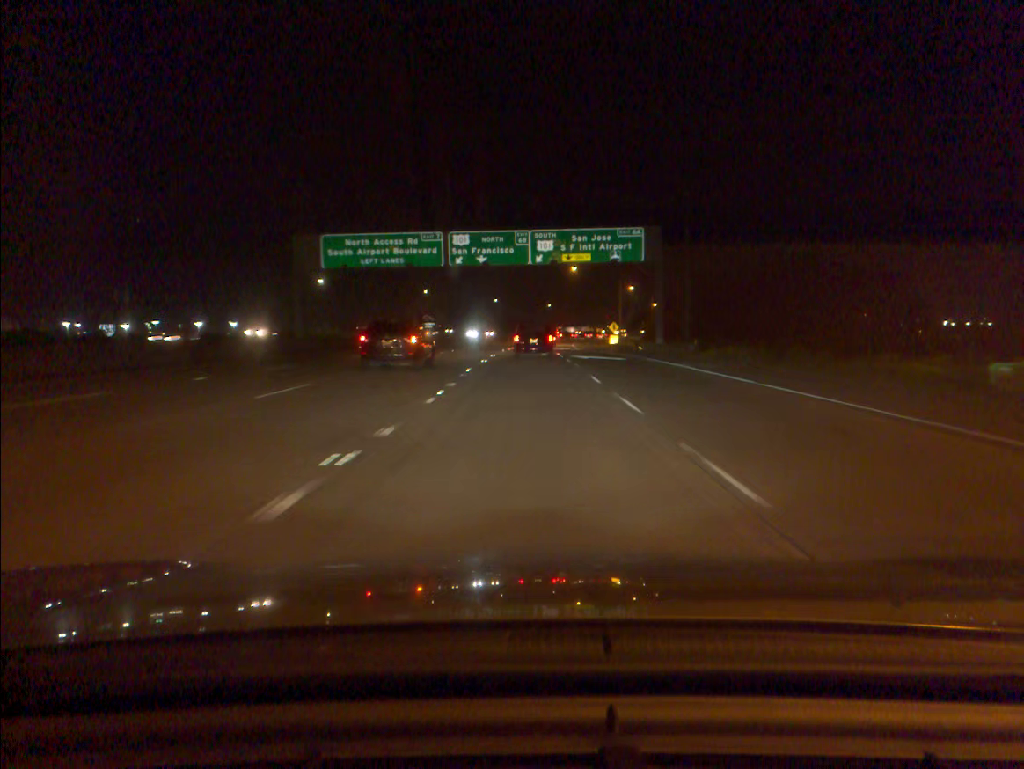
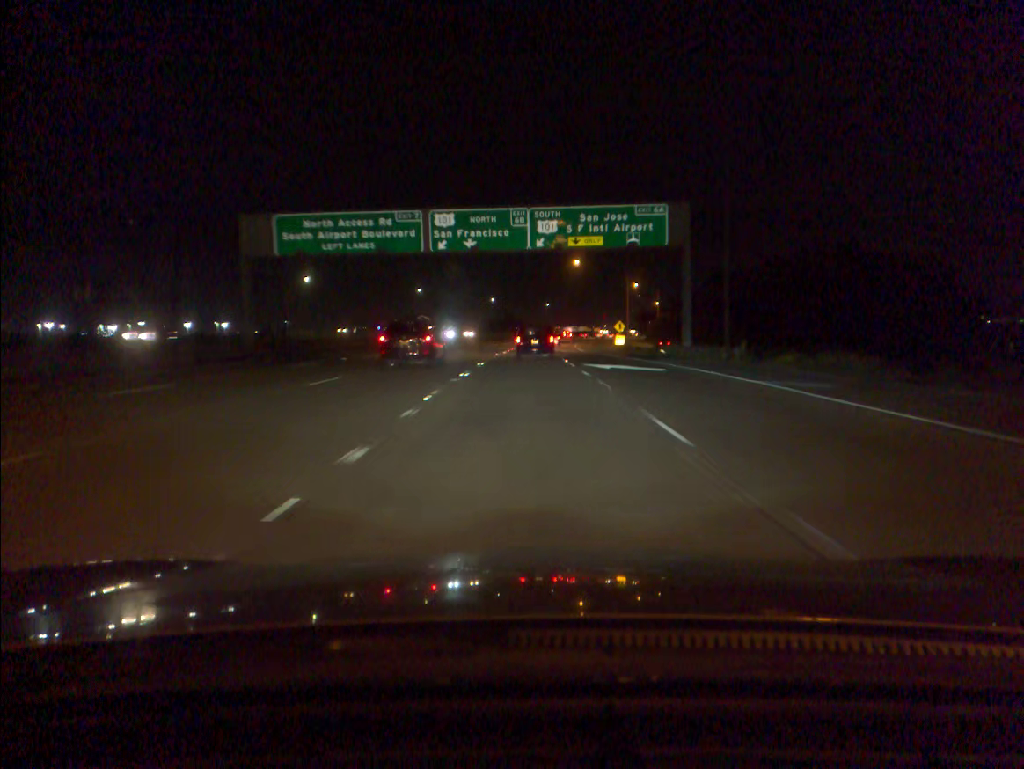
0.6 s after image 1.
(0.0, +11.3) m; 0°
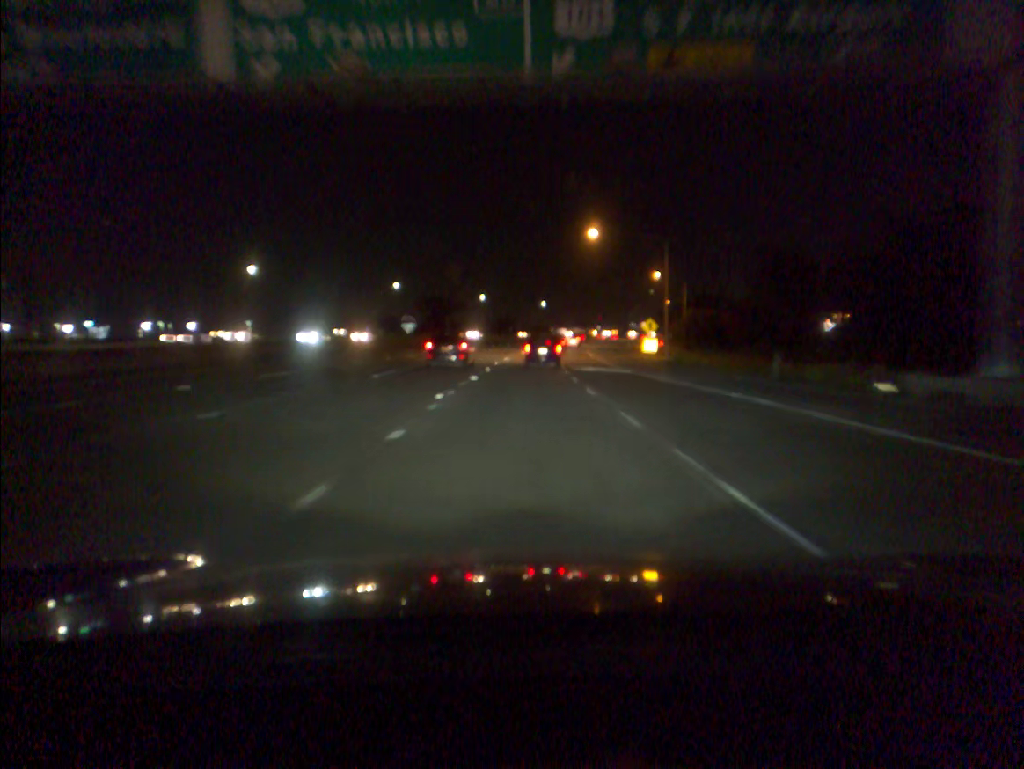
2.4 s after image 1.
(+0.1, +33.3) m; +1°
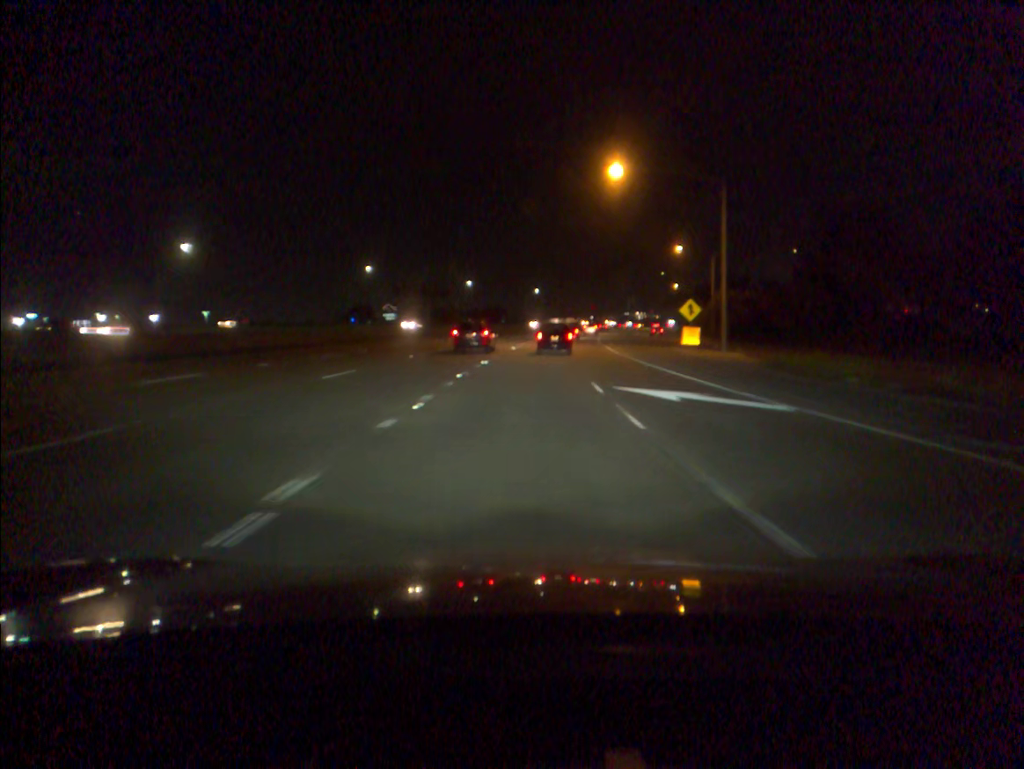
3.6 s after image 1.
(+0.1, +22.7) m; +1°
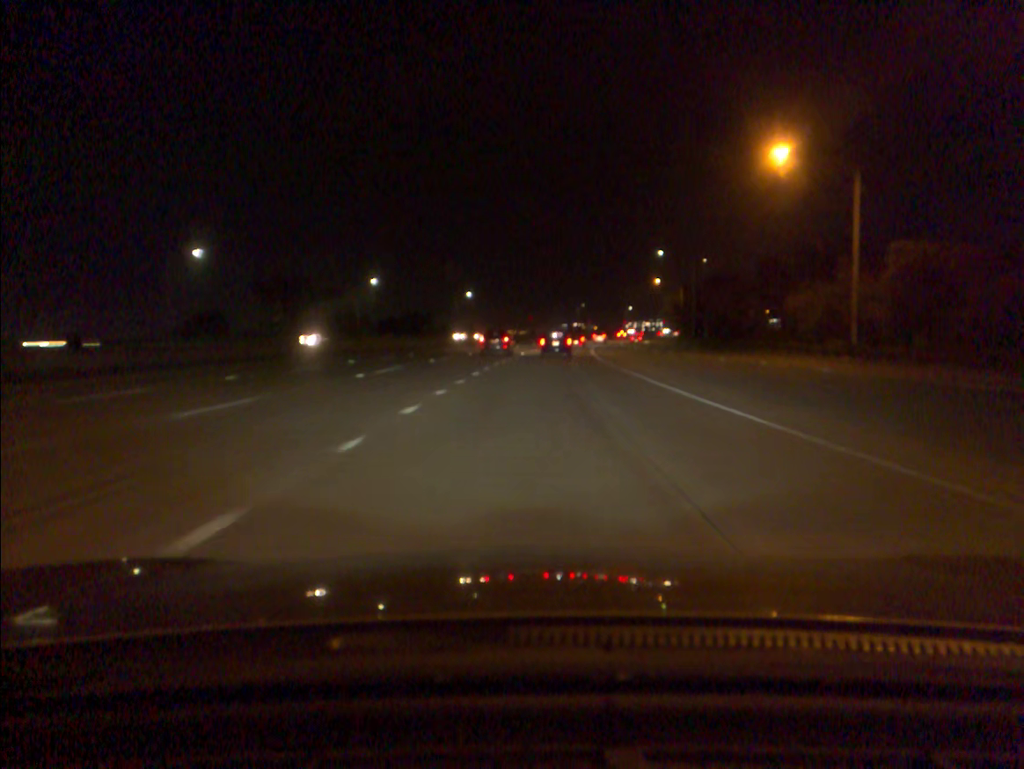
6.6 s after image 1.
(+2.0, +59.5) m; +5°
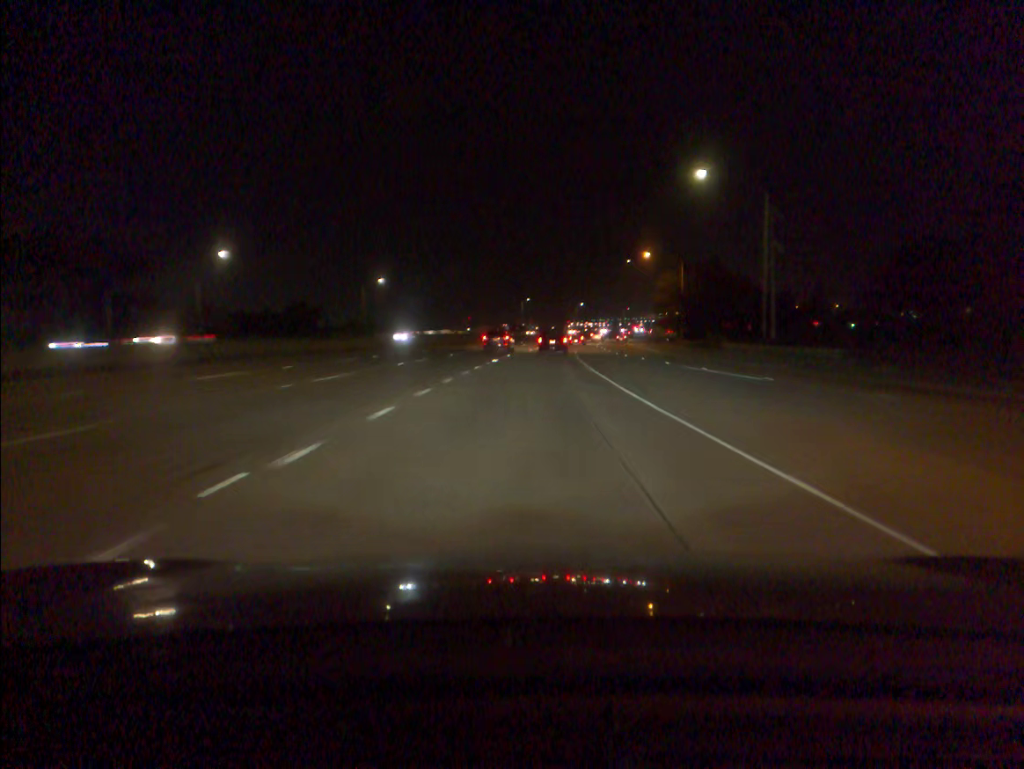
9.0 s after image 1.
(+2.0, +50.4) m; +4°
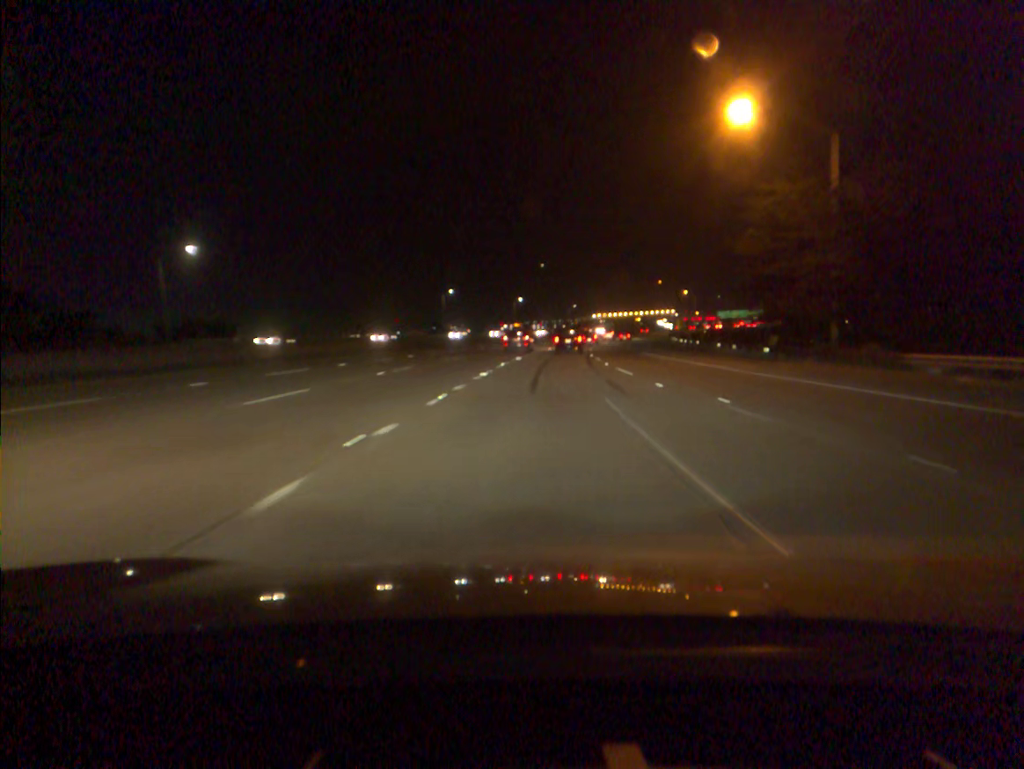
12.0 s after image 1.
(+2.7, +66.2) m; +5°
